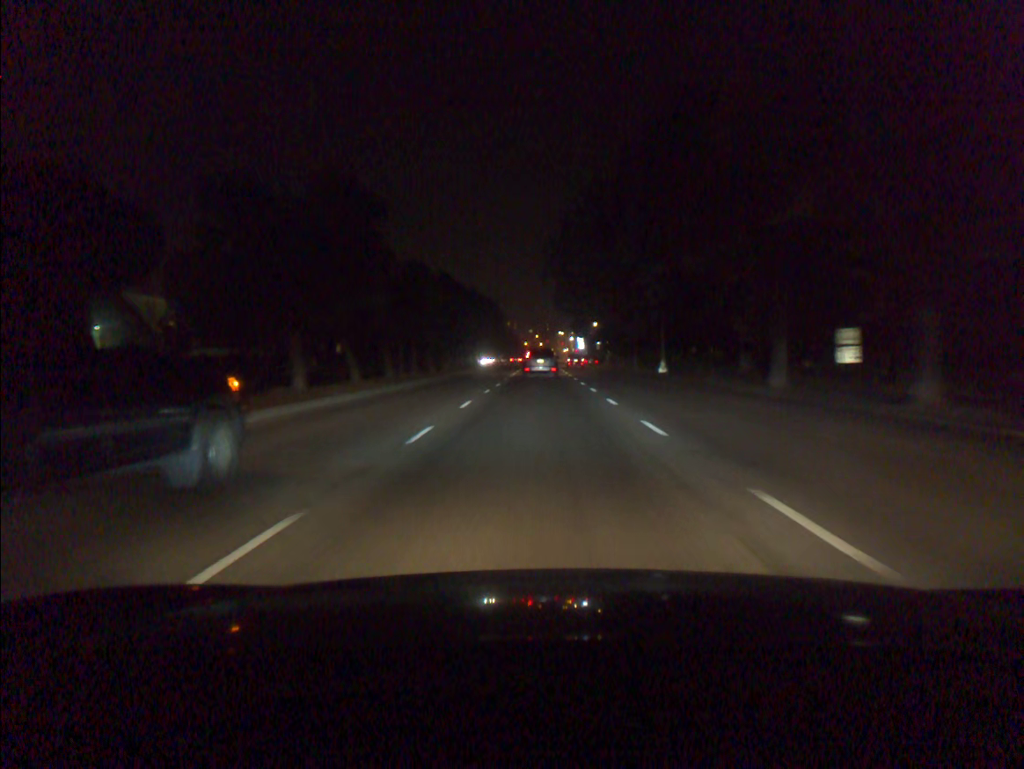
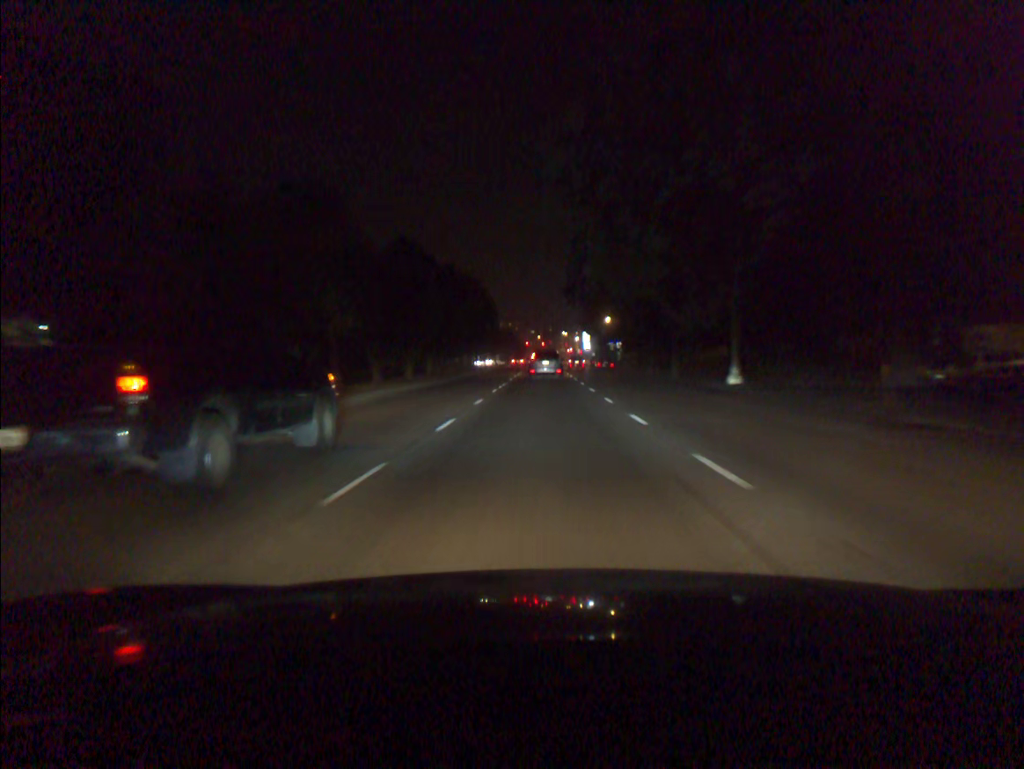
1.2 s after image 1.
(-0.1, +18.9) m; 0°
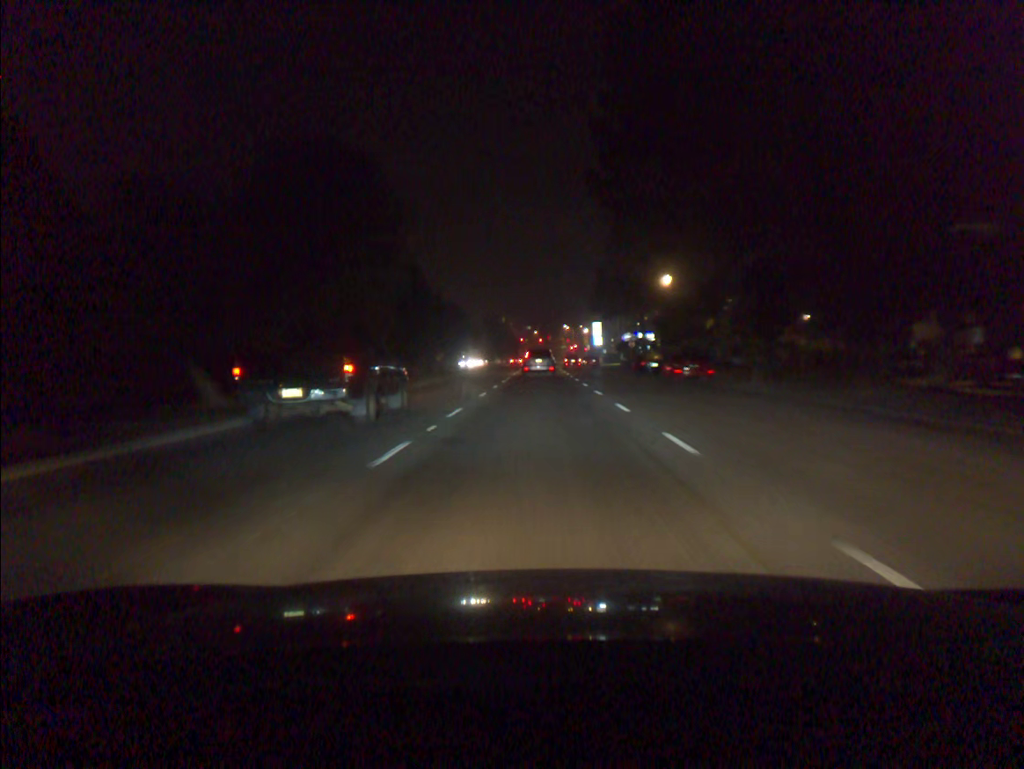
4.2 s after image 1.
(+0.3, +48.3) m; 0°
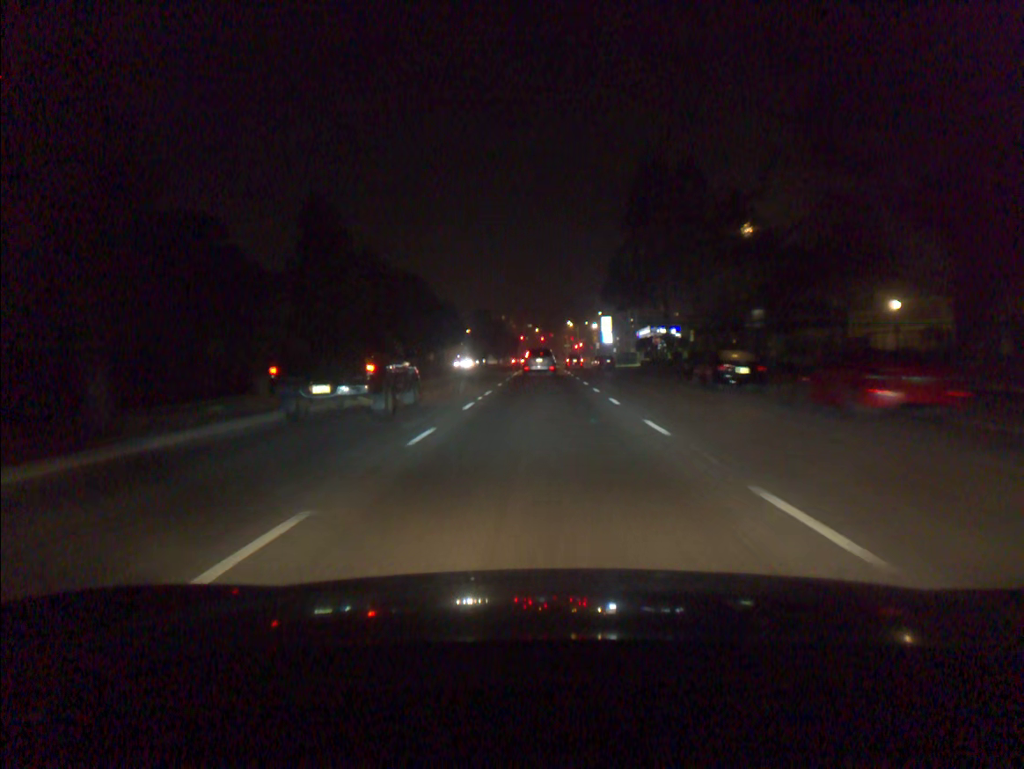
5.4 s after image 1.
(-0.1, +19.7) m; 0°
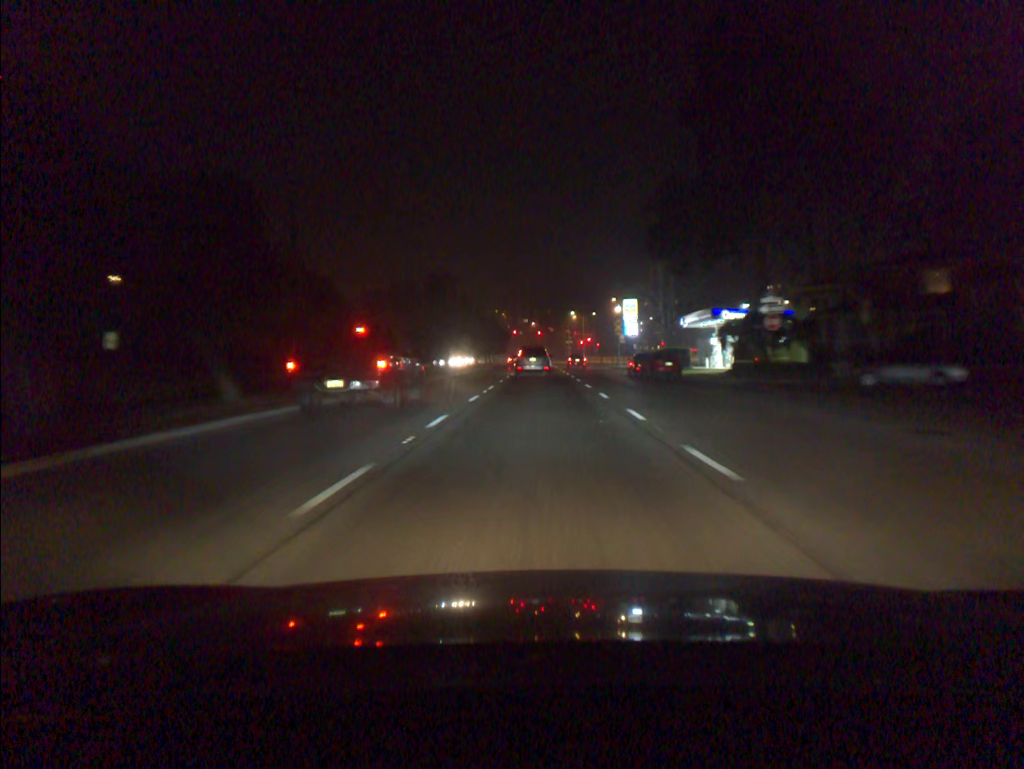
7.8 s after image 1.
(+0.1, +39.9) m; 0°
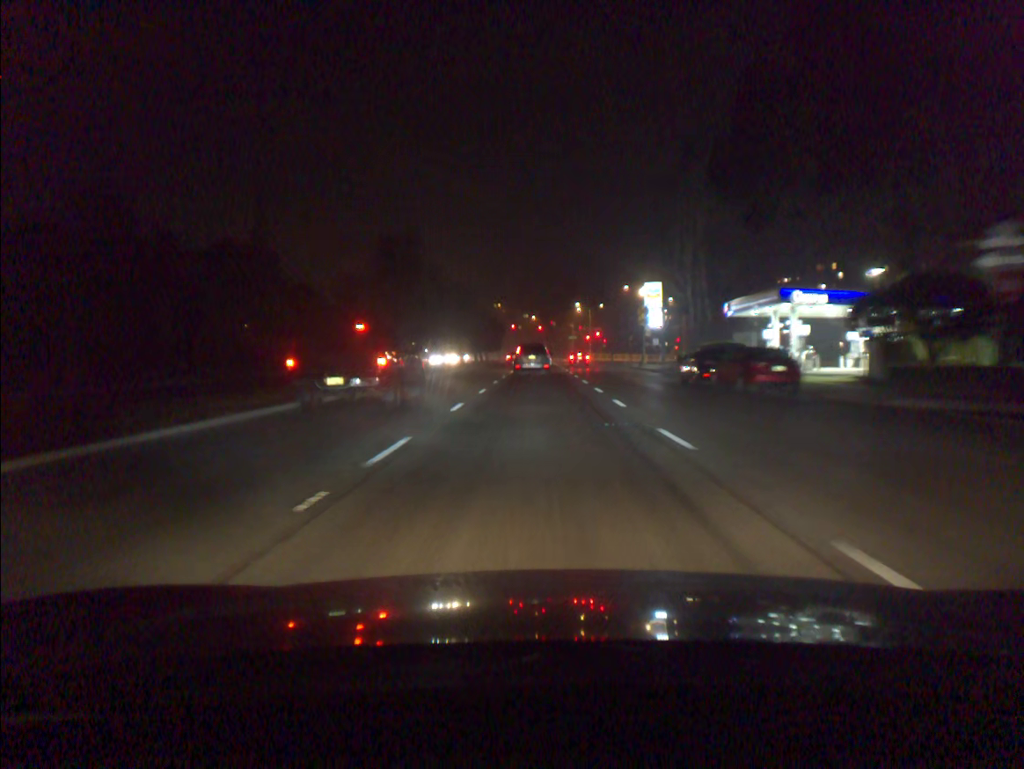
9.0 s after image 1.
(0.0, +19.5) m; 0°
